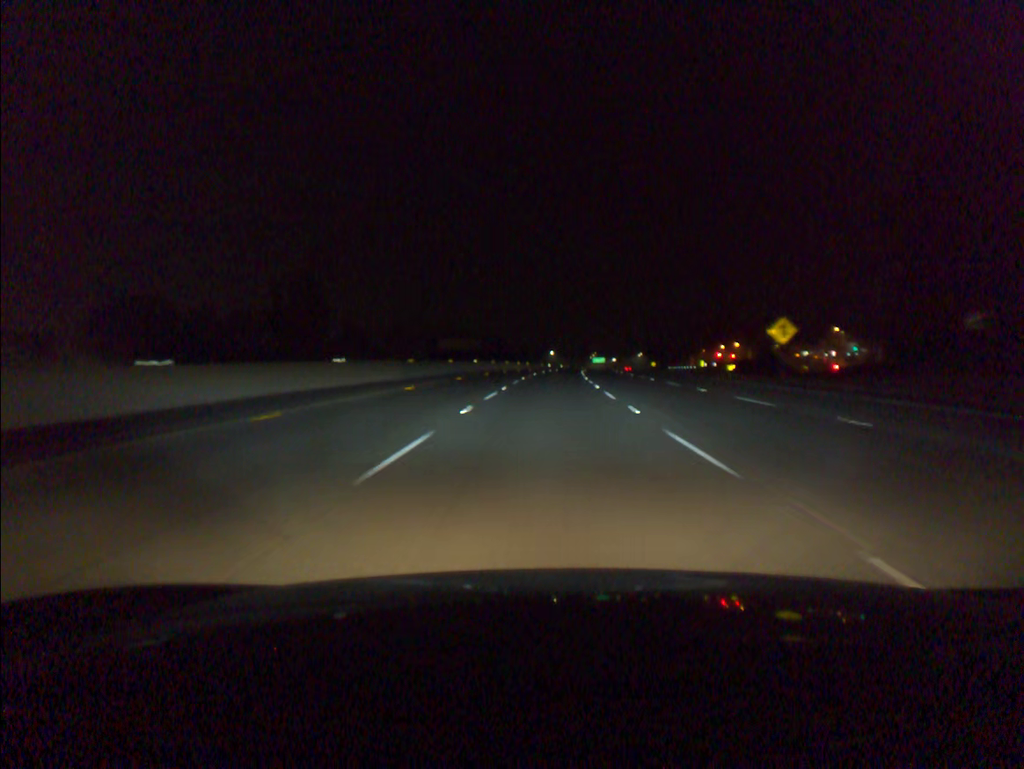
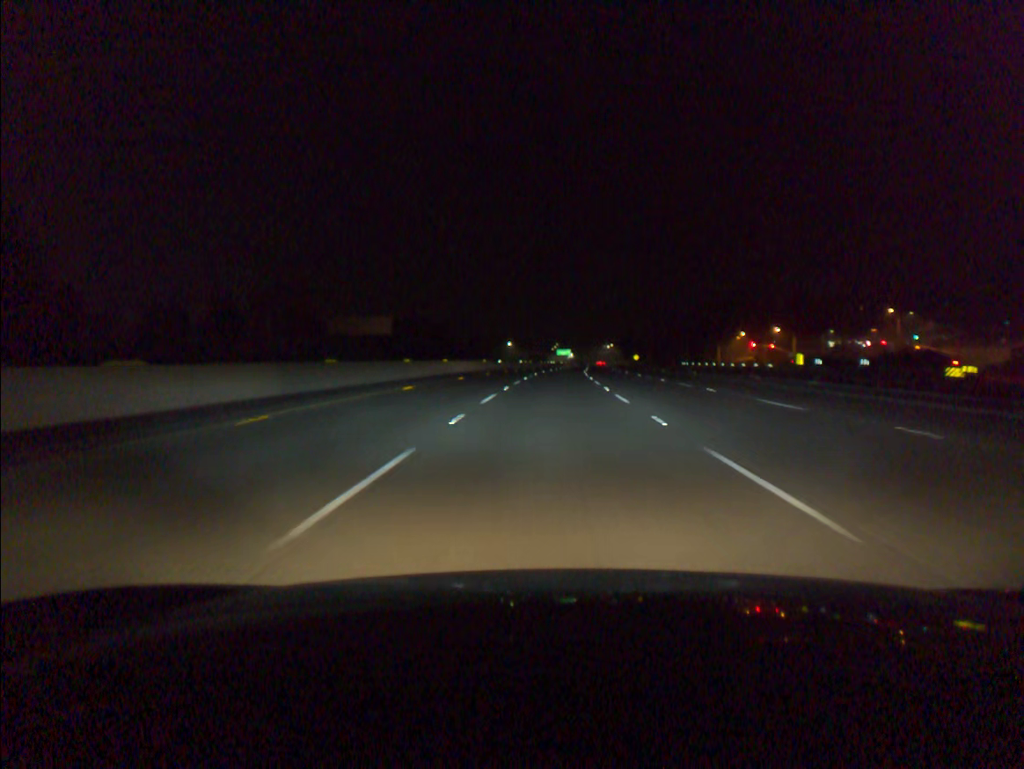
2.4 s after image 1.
(+1.8, +73.7) m; +3°
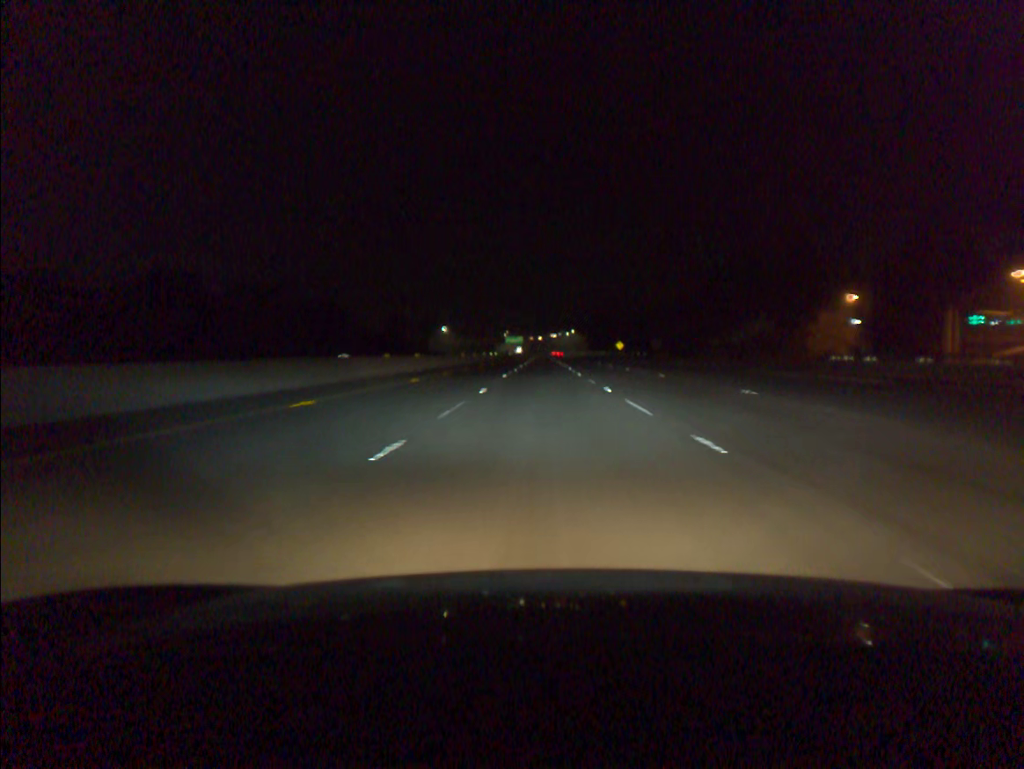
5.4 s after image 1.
(+3.2, +92.3) m; +4°
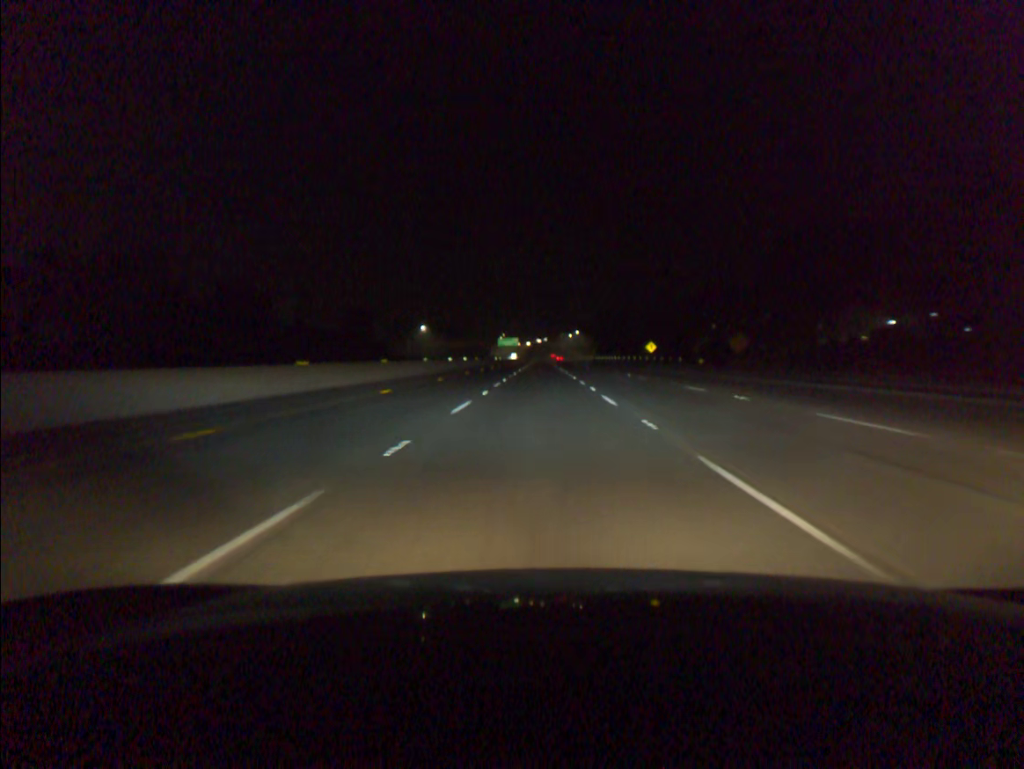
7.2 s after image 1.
(+0.2, +55.2) m; 0°
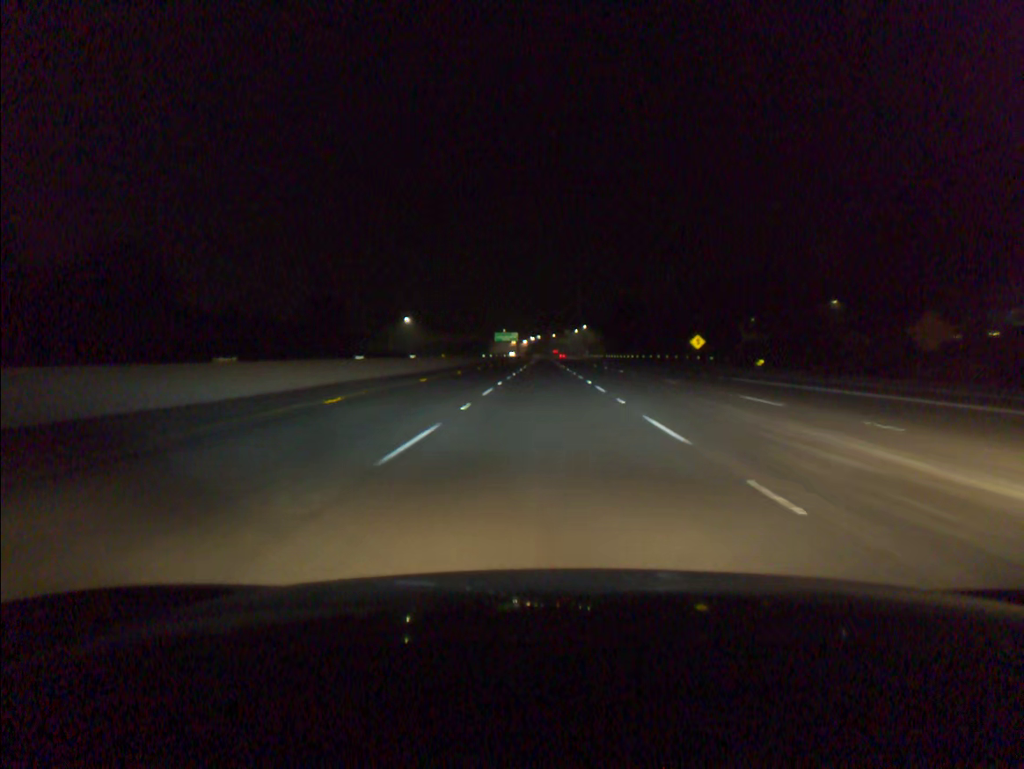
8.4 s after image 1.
(-0.1, +36.6) m; 0°
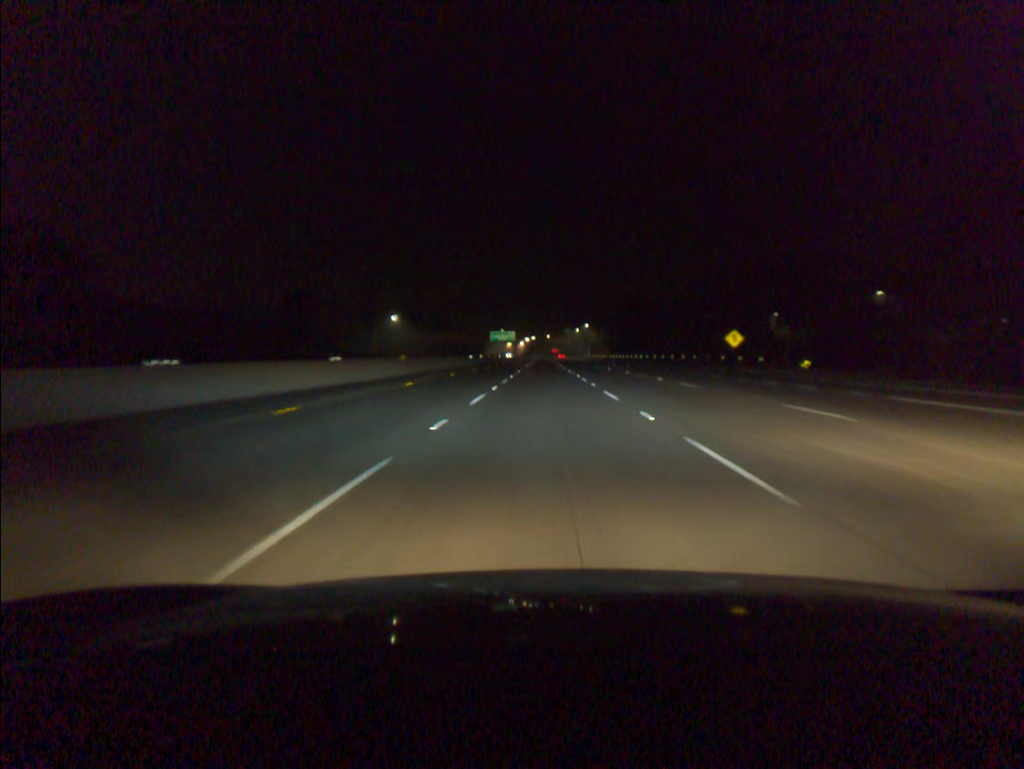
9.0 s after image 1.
(0.0, +18.3) m; 0°
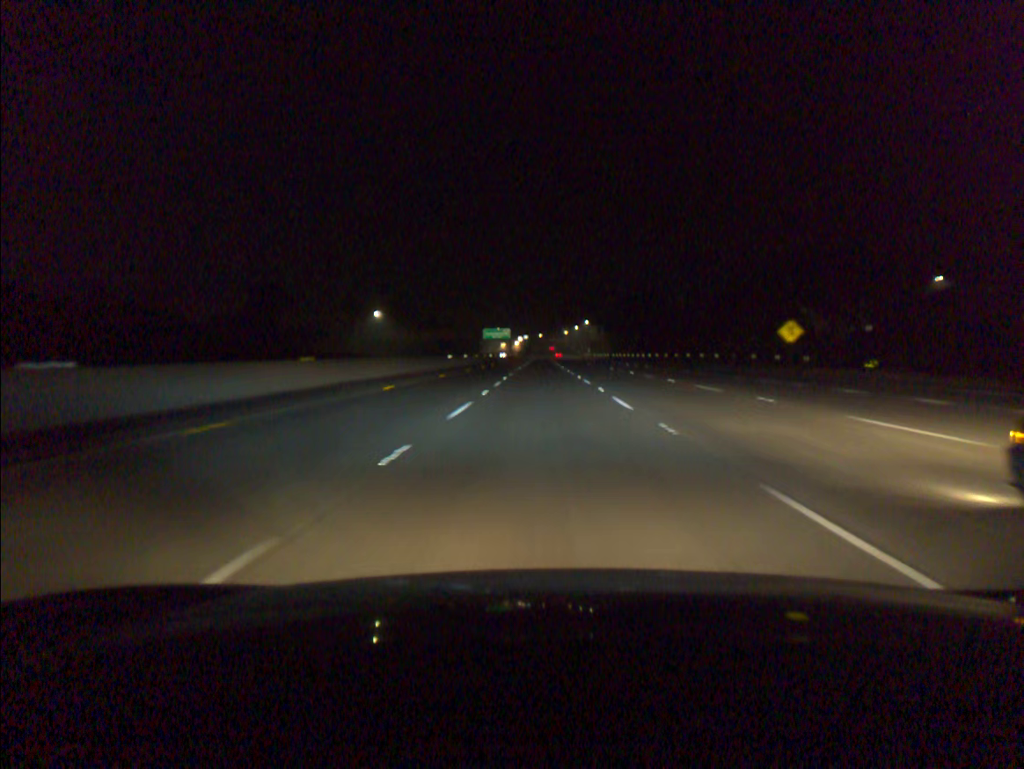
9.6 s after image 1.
(0.0, +18.3) m; 0°
